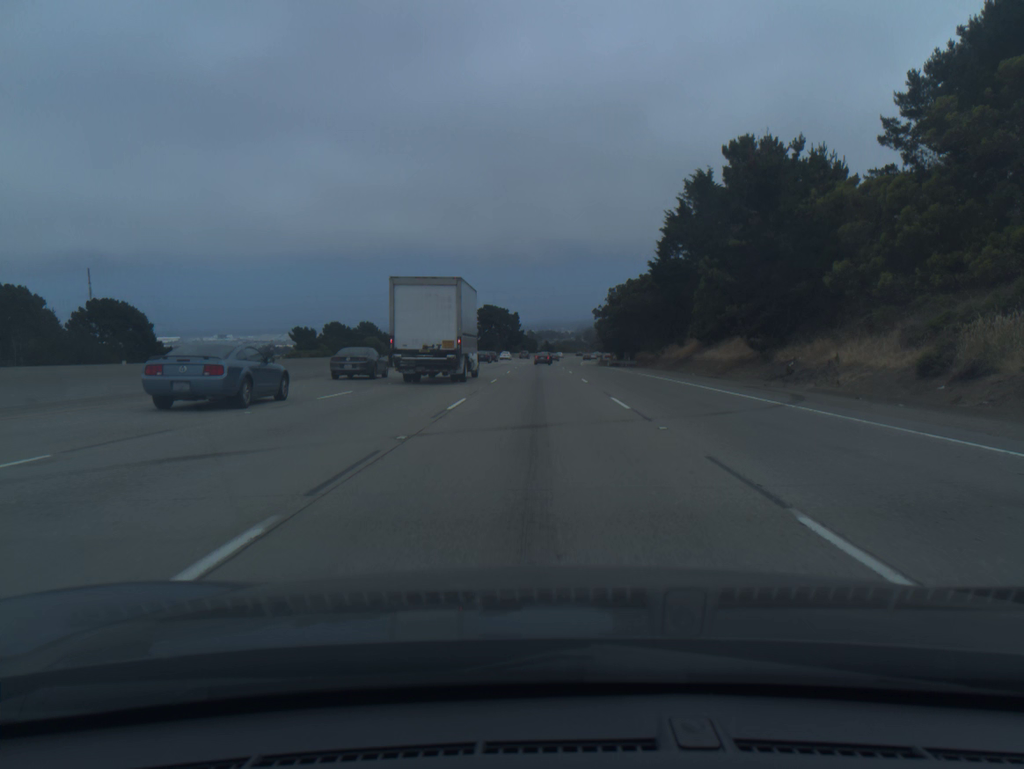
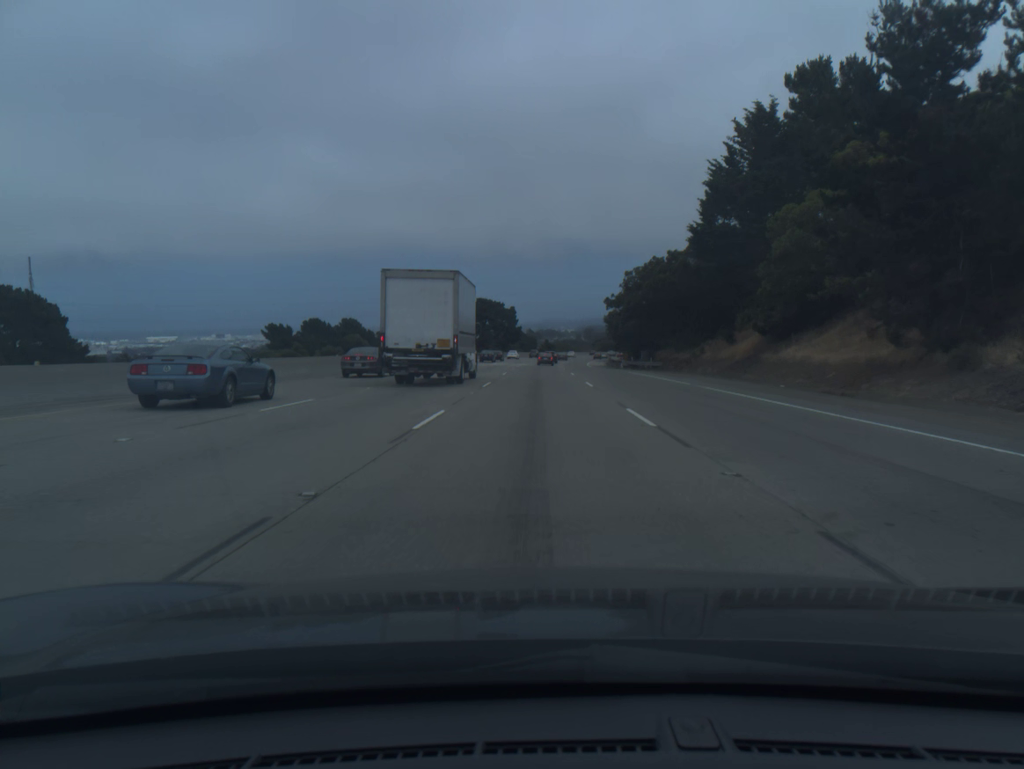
(0.0, +18.5) m; 0°
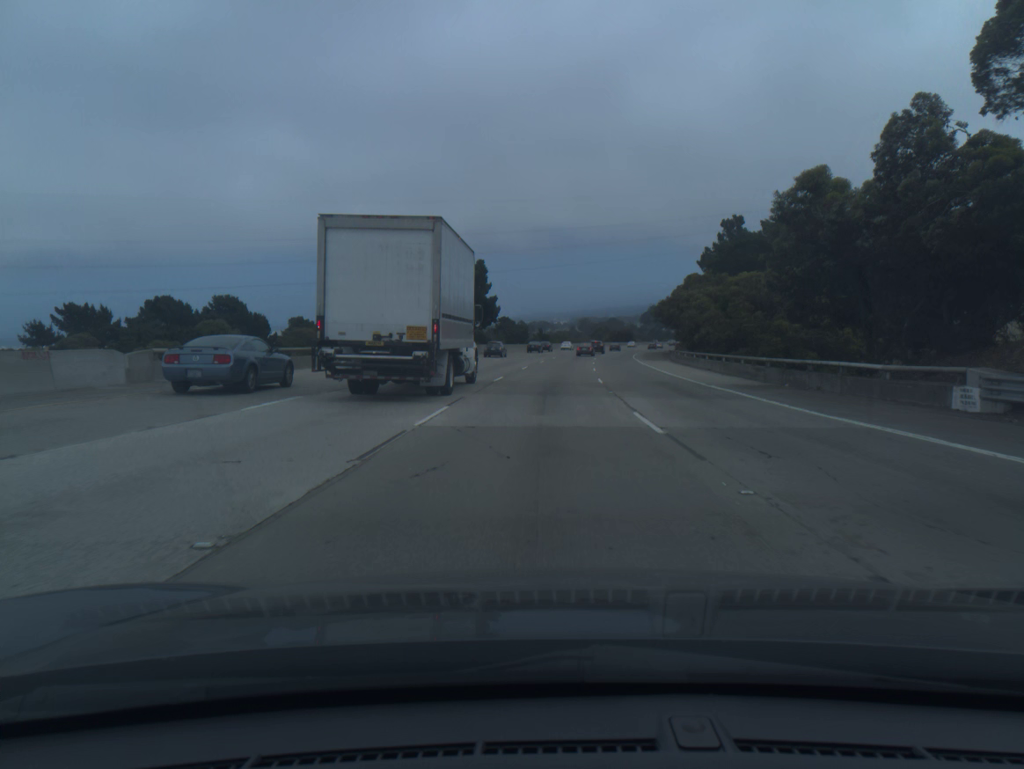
(-0.2, +74.1) m; 0°
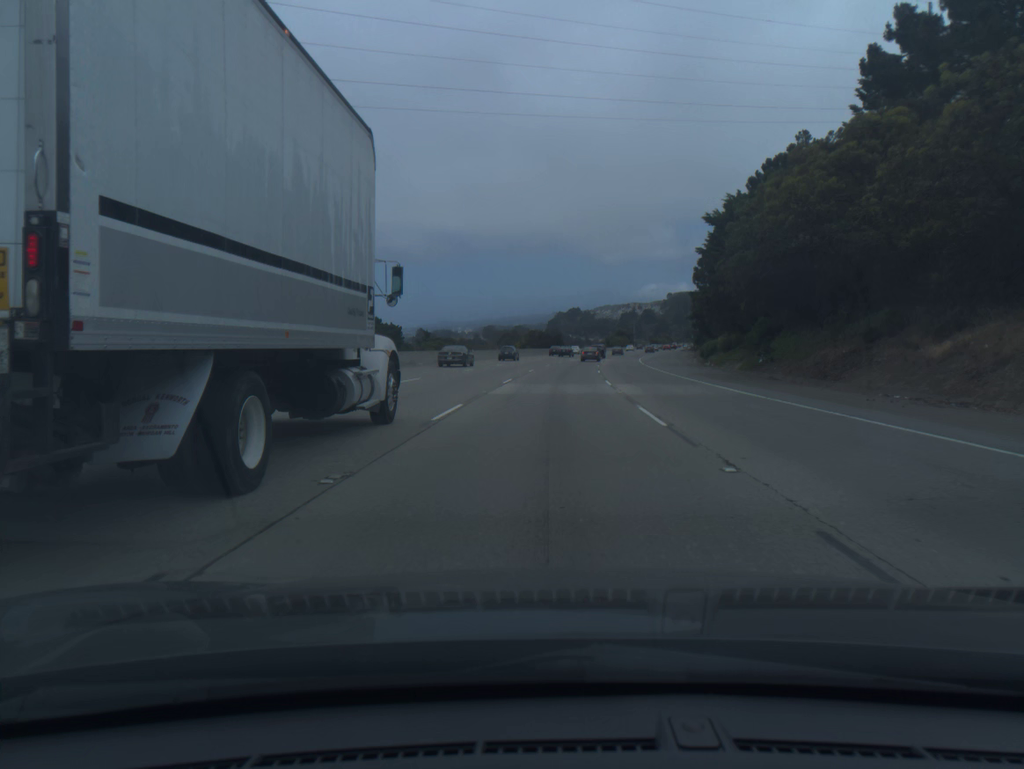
(+5.1, +92.3) m; +7°
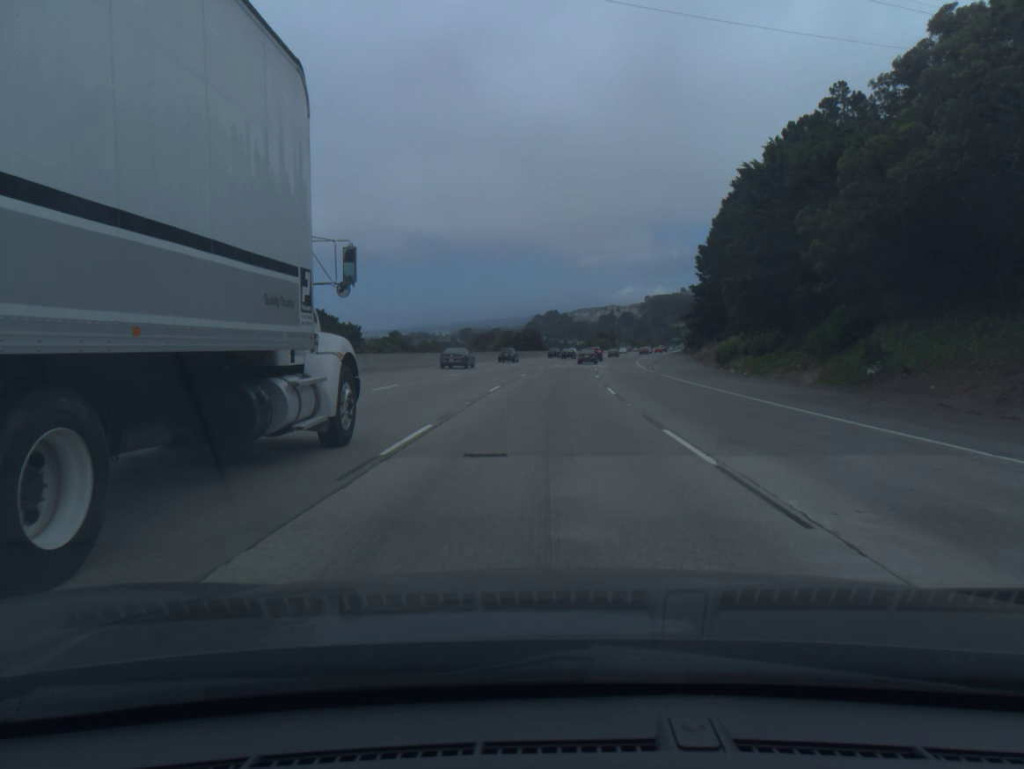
(+0.3, +18.5) m; +2°
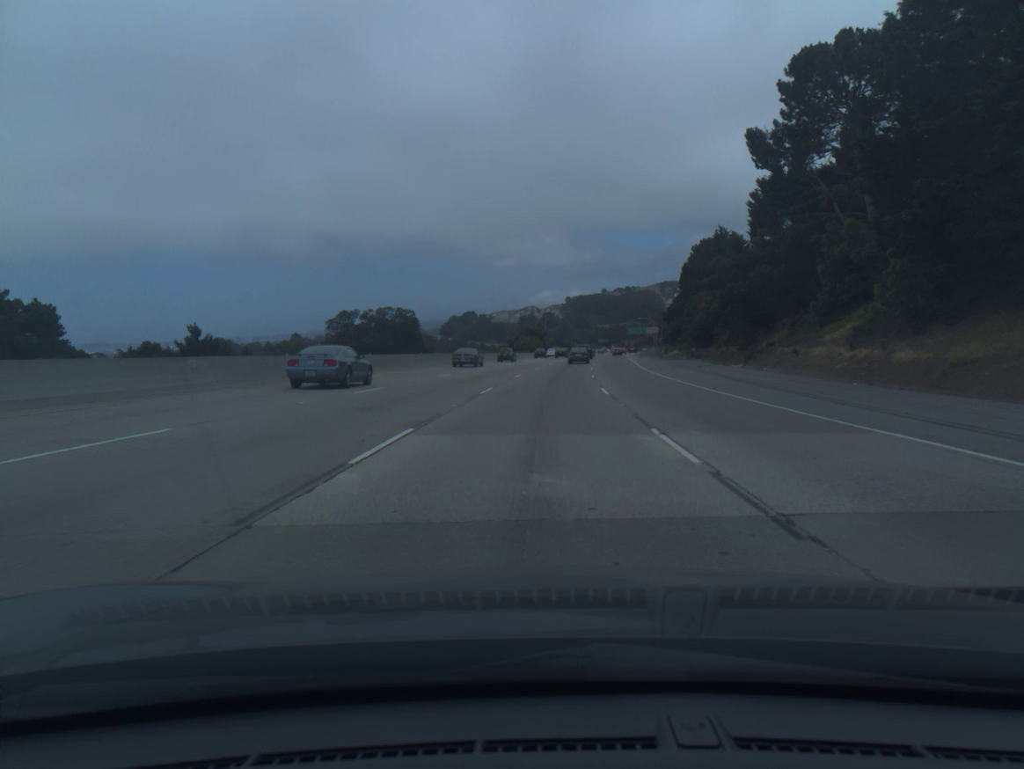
(+3.7, +73.6) m; +6°
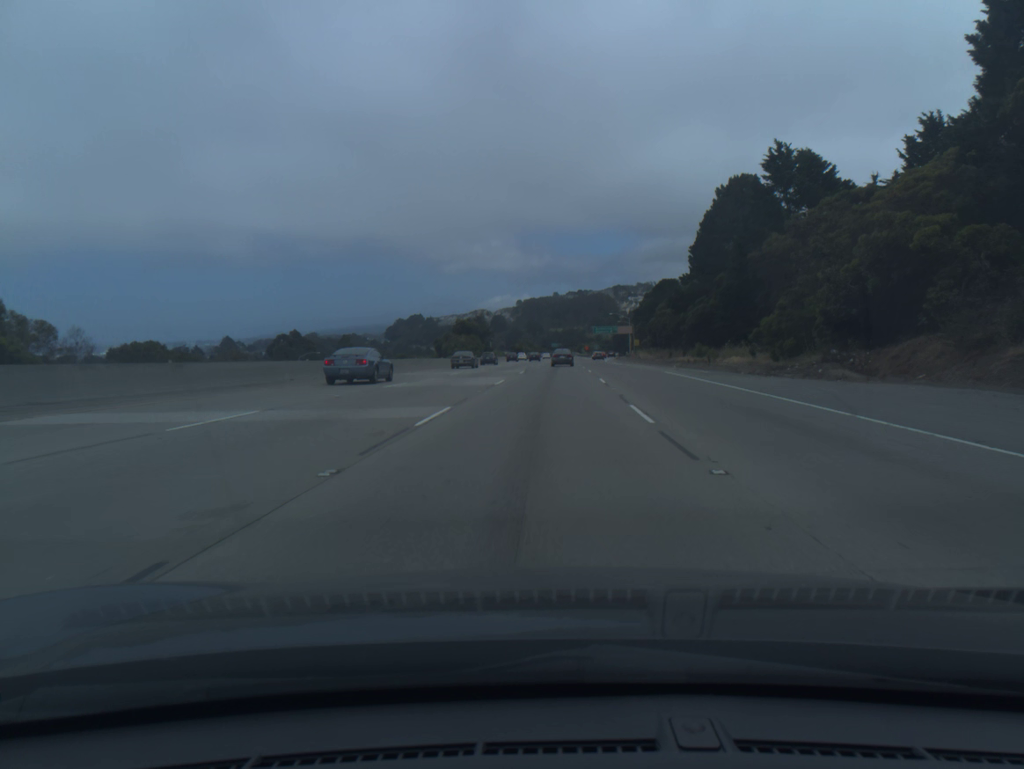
(+1.9, +54.5) m; +4°
